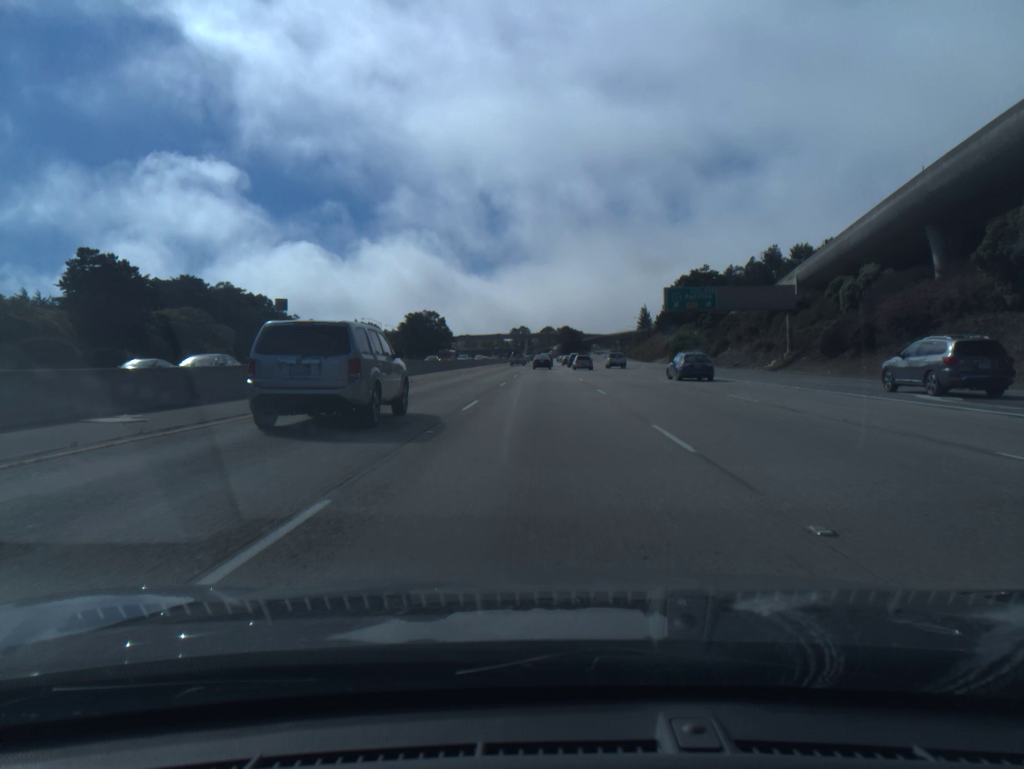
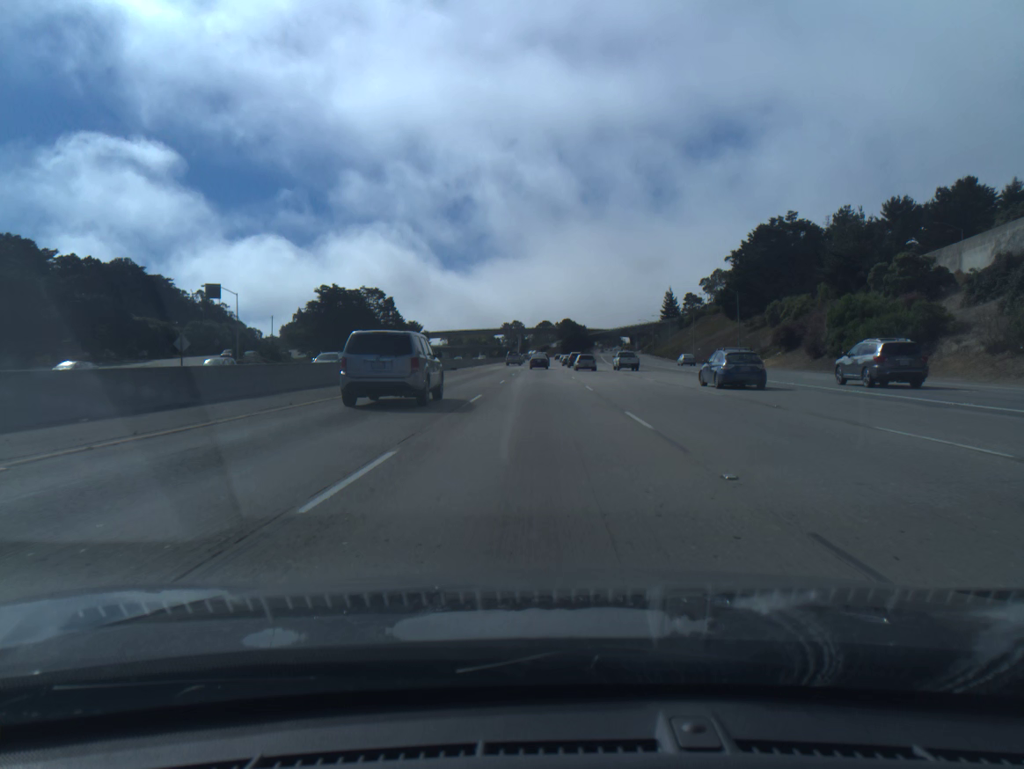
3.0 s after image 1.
(+0.3, +84.6) m; 0°
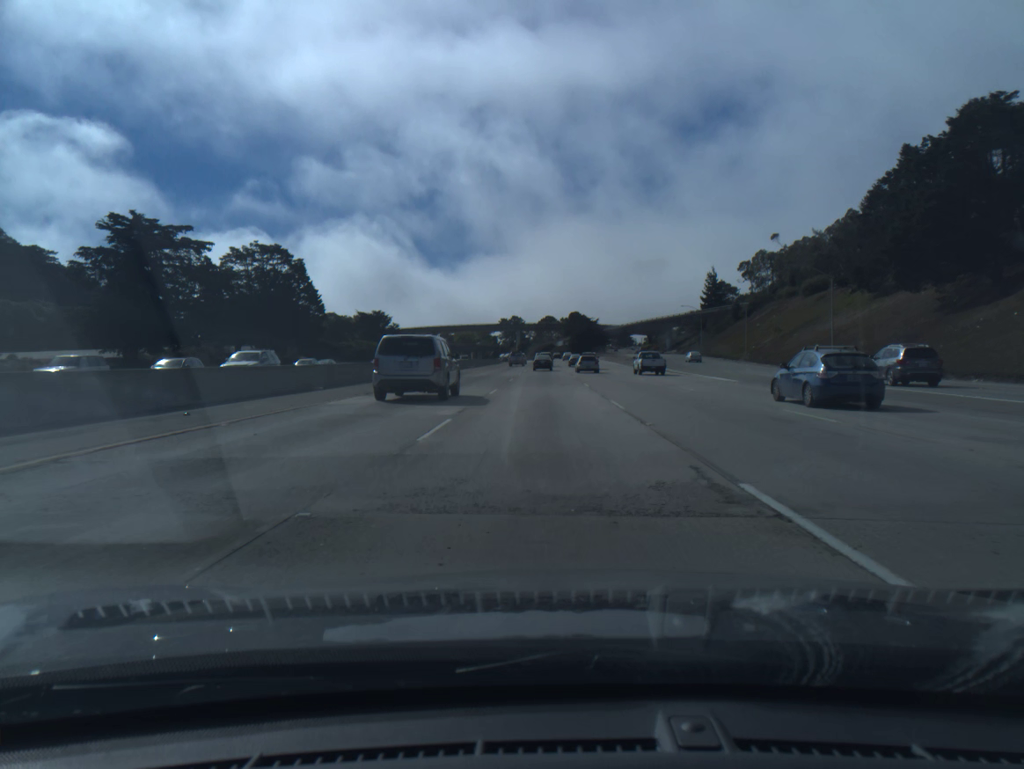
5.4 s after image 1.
(-0.2, +67.6) m; 0°
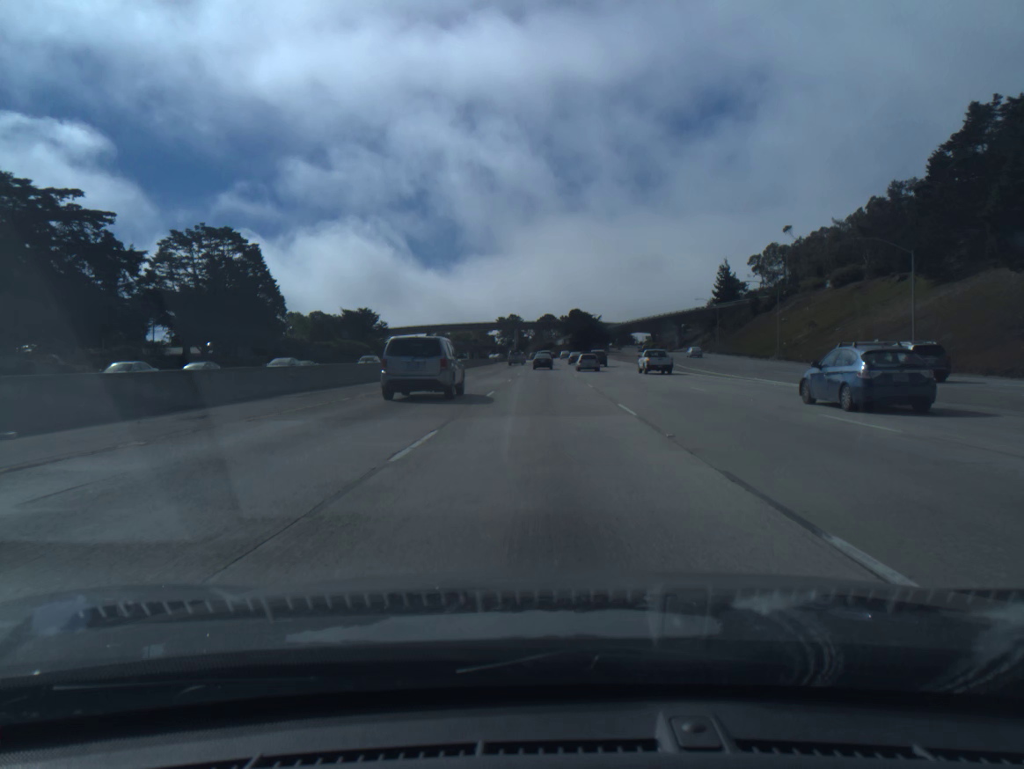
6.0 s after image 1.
(0.0, +16.9) m; 0°
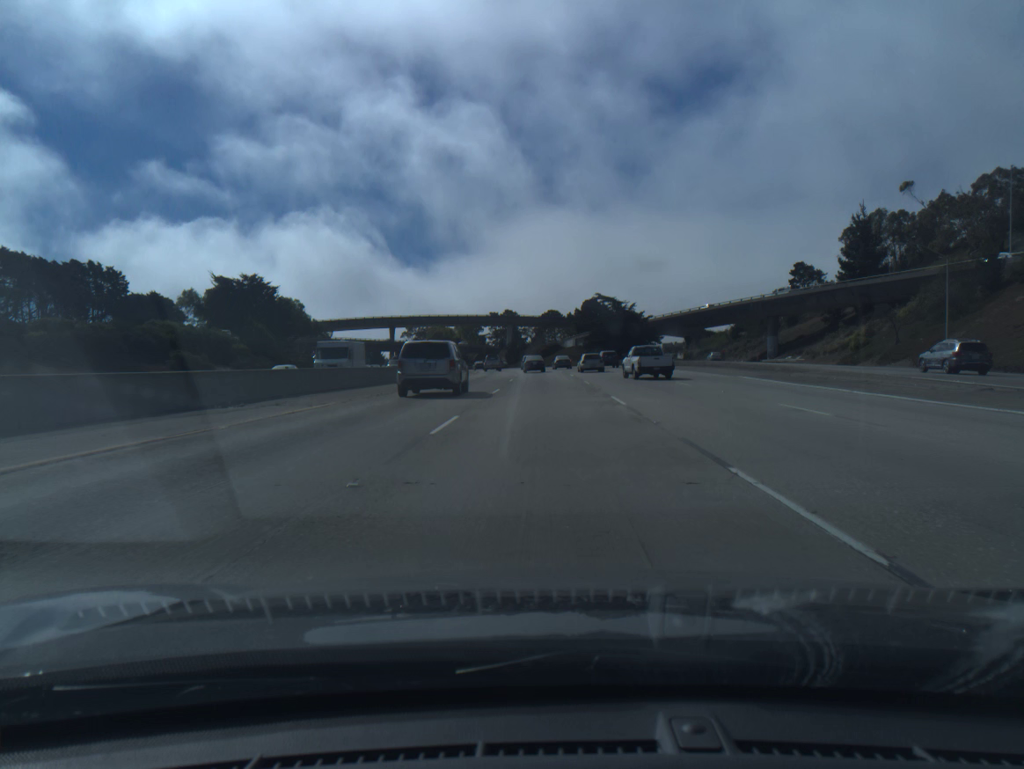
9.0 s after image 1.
(0.0, +84.7) m; 0°
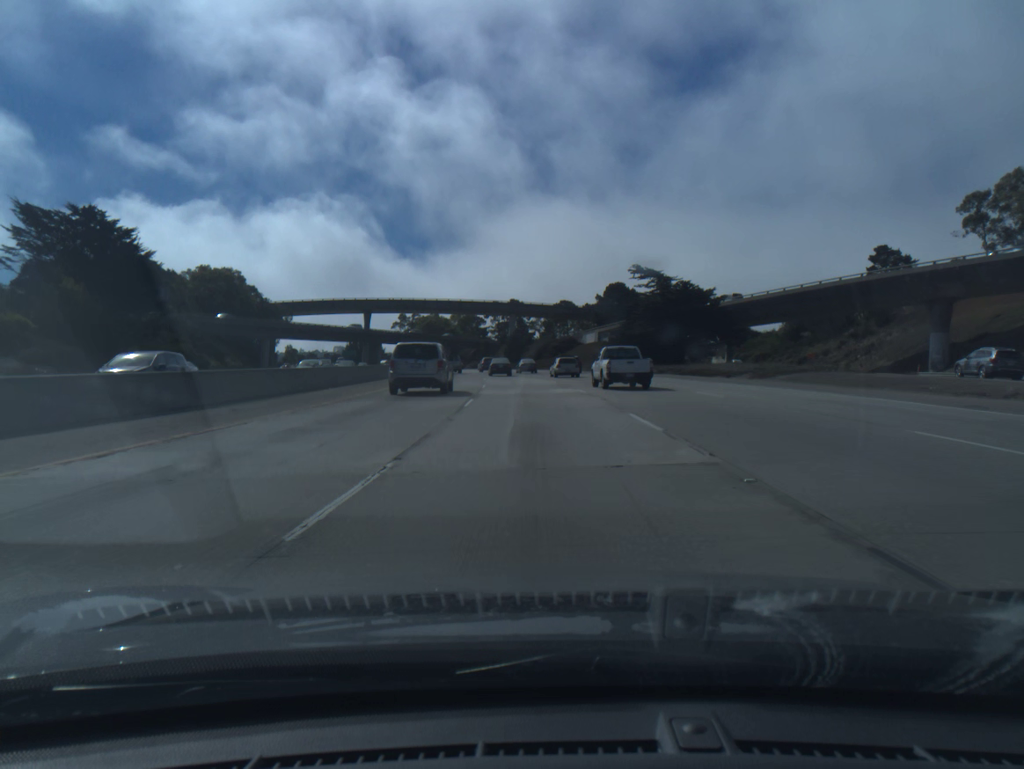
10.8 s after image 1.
(-0.1, +50.7) m; -1°
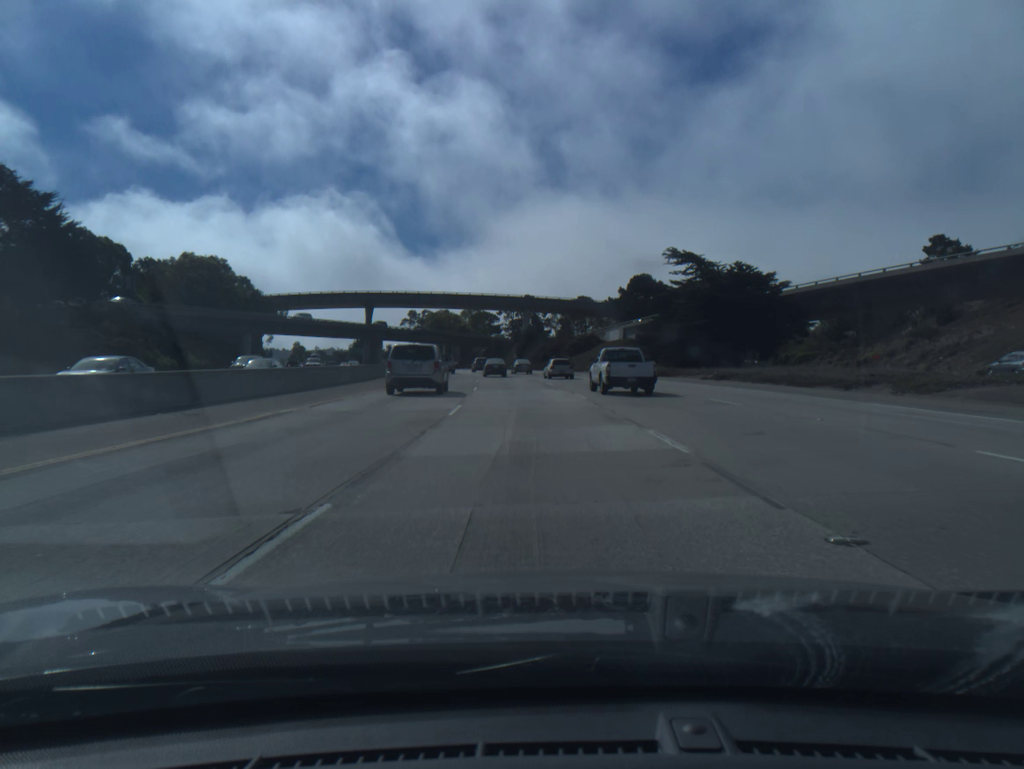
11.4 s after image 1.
(-0.1, +16.9) m; -1°
